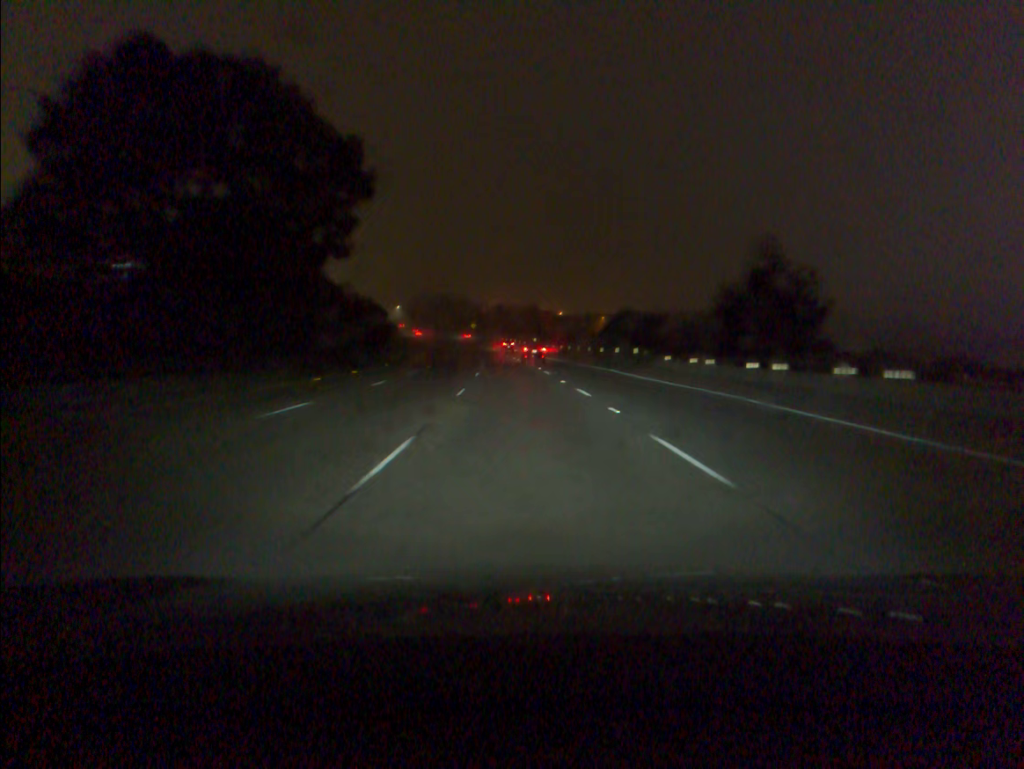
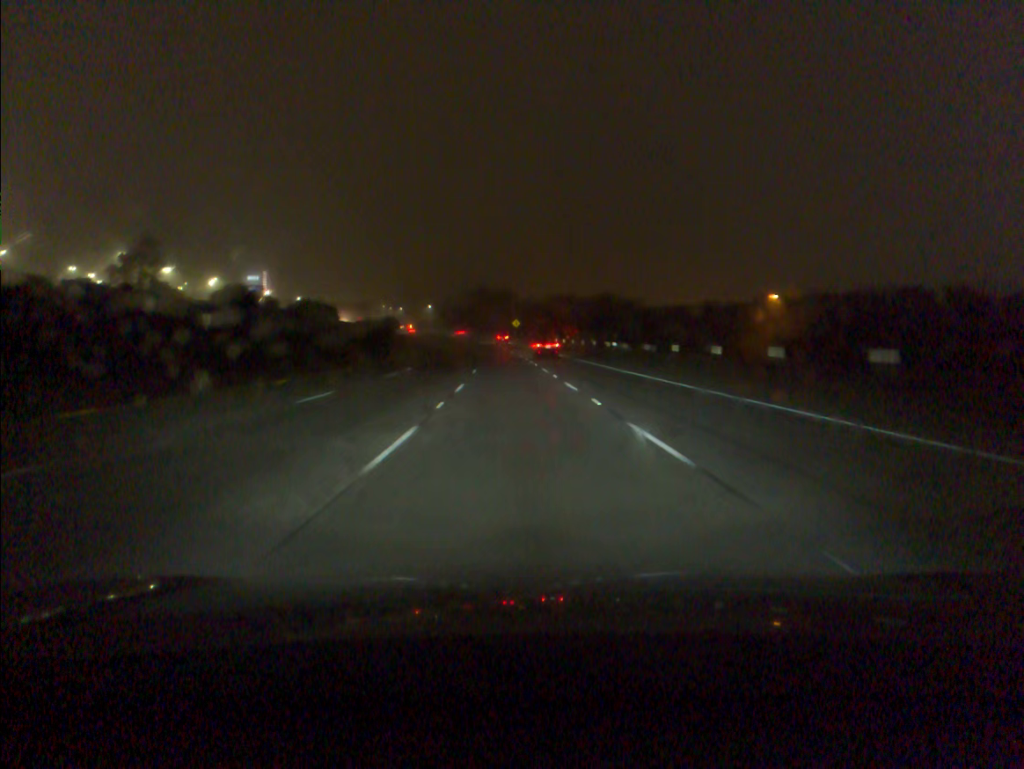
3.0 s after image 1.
(-3.1, +88.3) m; -4°
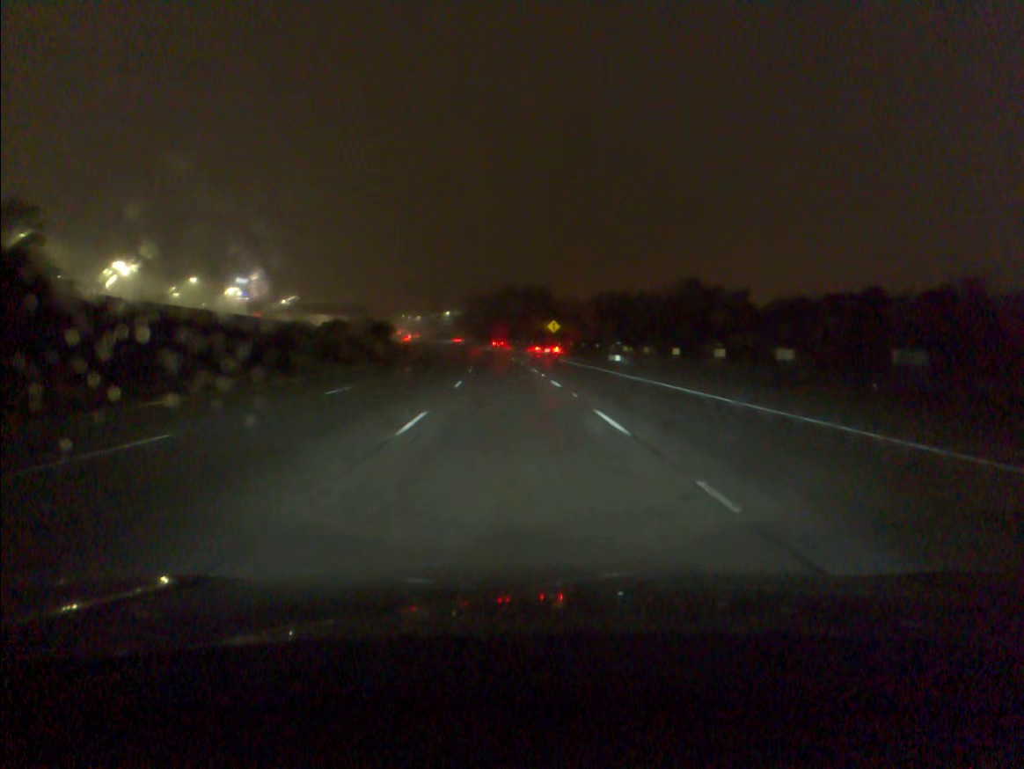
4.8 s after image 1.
(-1.2, +54.6) m; -2°
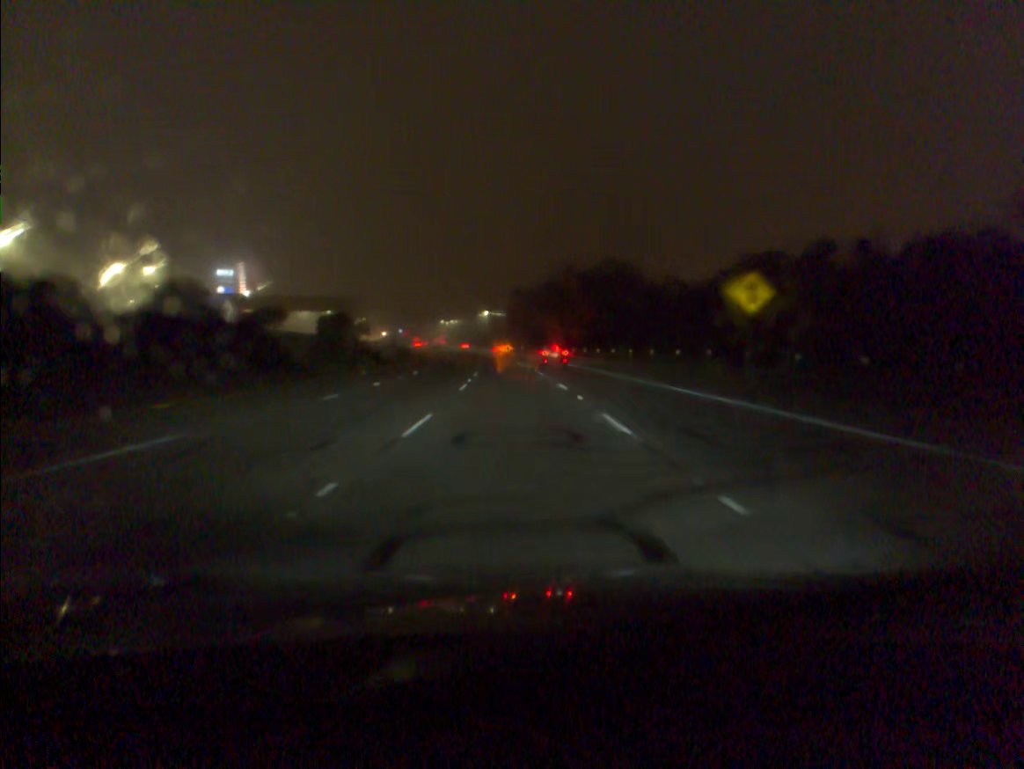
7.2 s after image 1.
(-2.6, +73.4) m; -4°
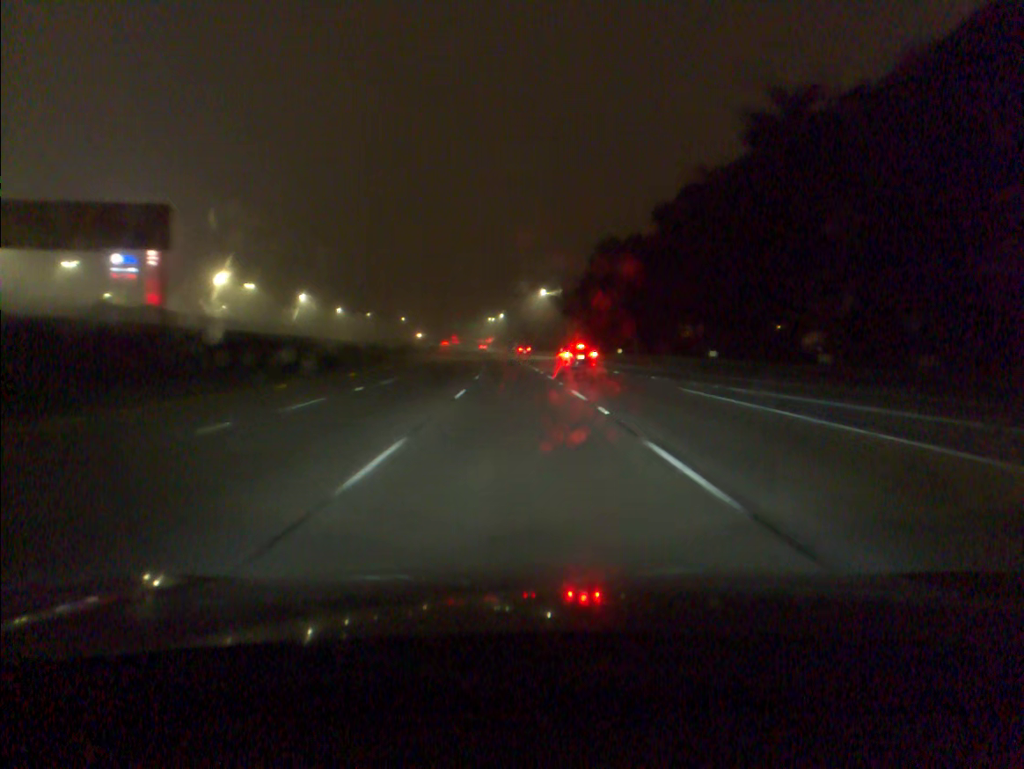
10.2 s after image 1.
(-3.6, +92.4) m; -5°
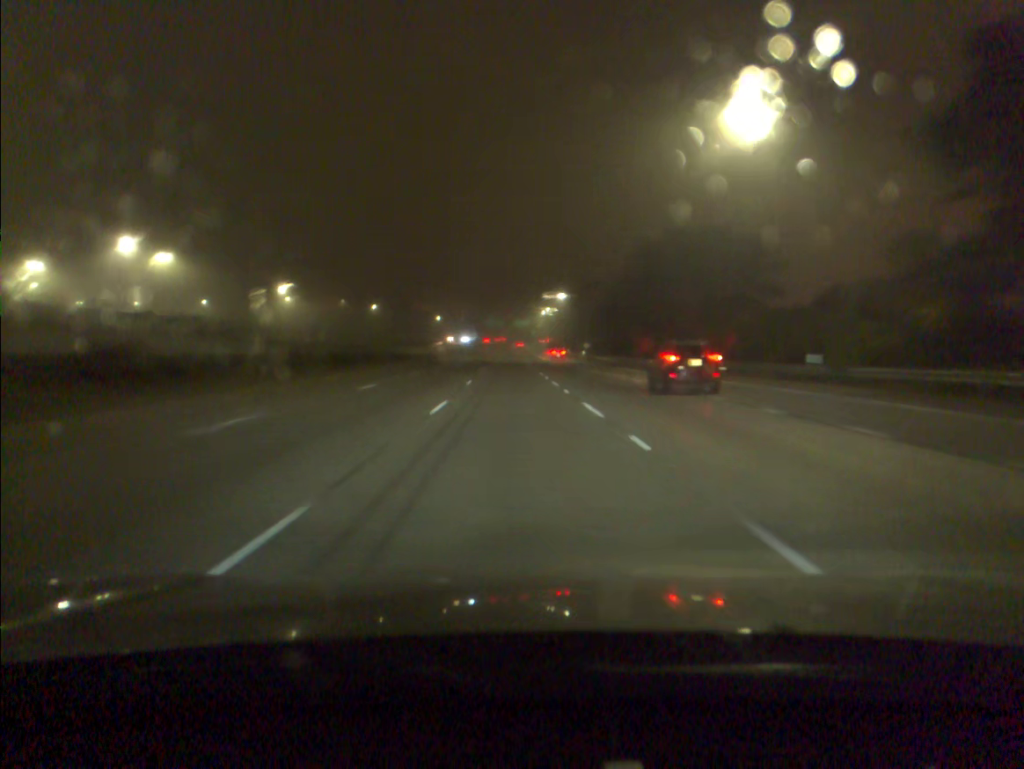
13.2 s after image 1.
(-3.1, +93.0) m; -4°
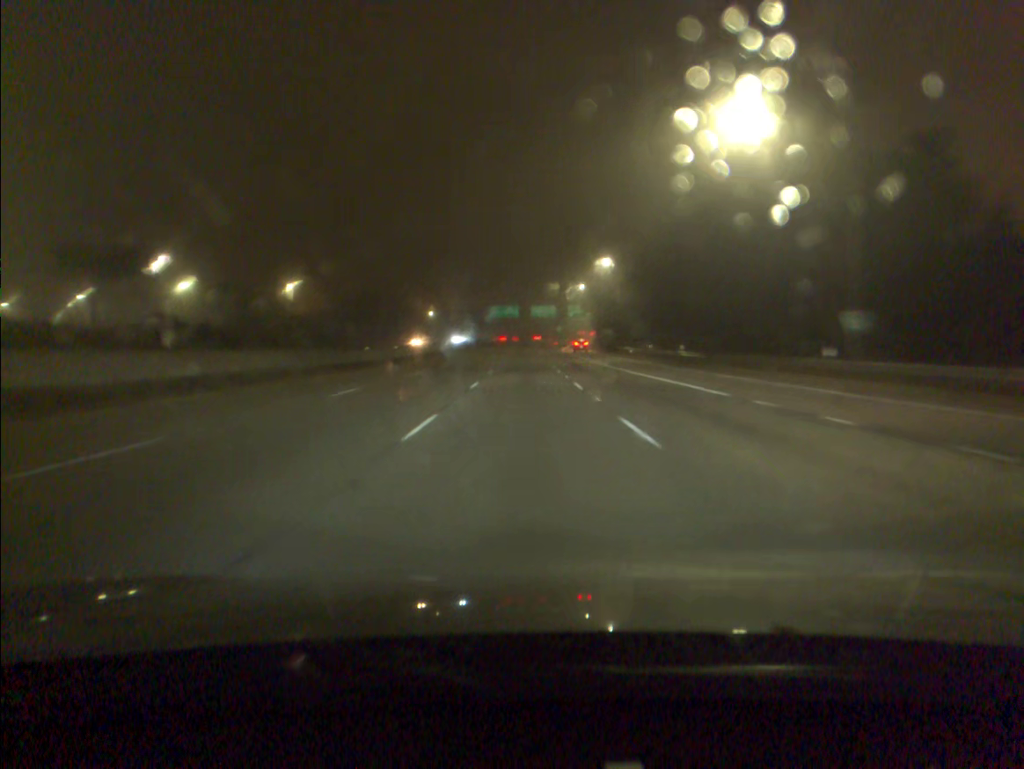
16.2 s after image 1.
(-1.7, +93.0) m; -1°
